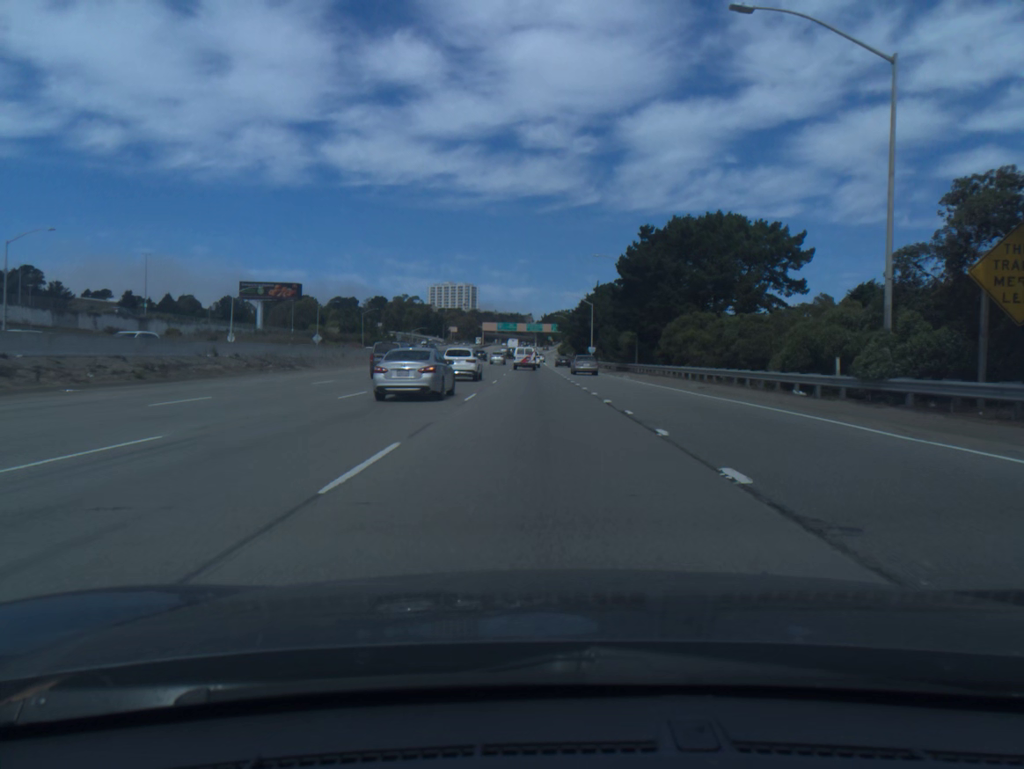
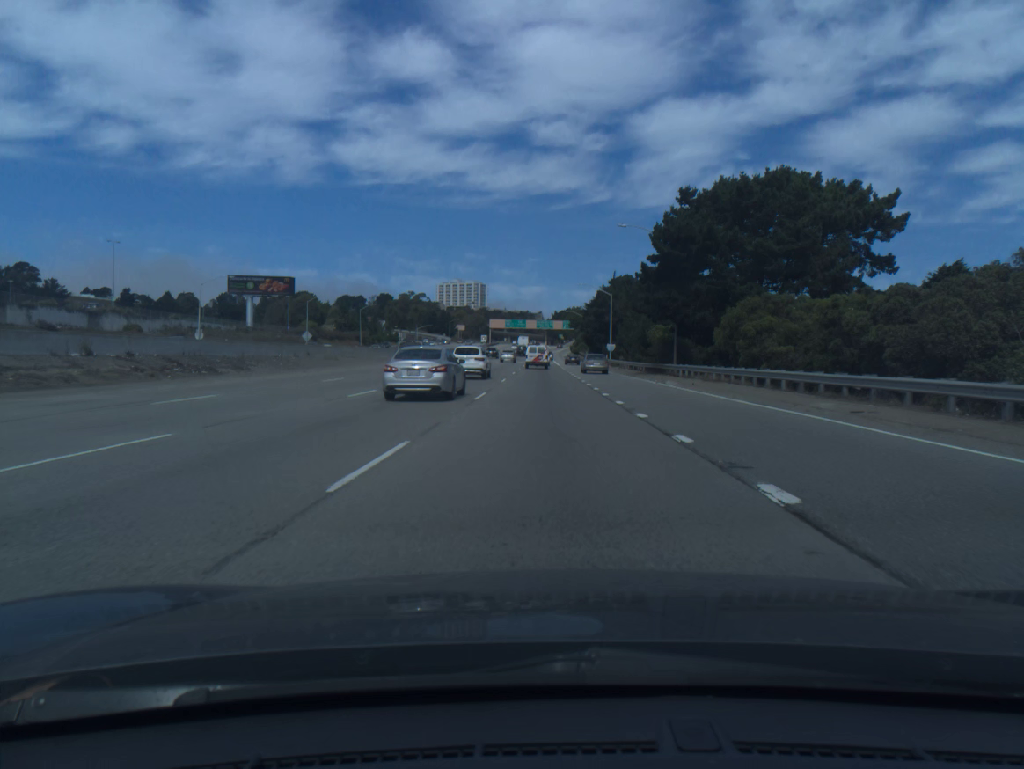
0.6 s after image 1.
(-0.1, +14.6) m; -1°
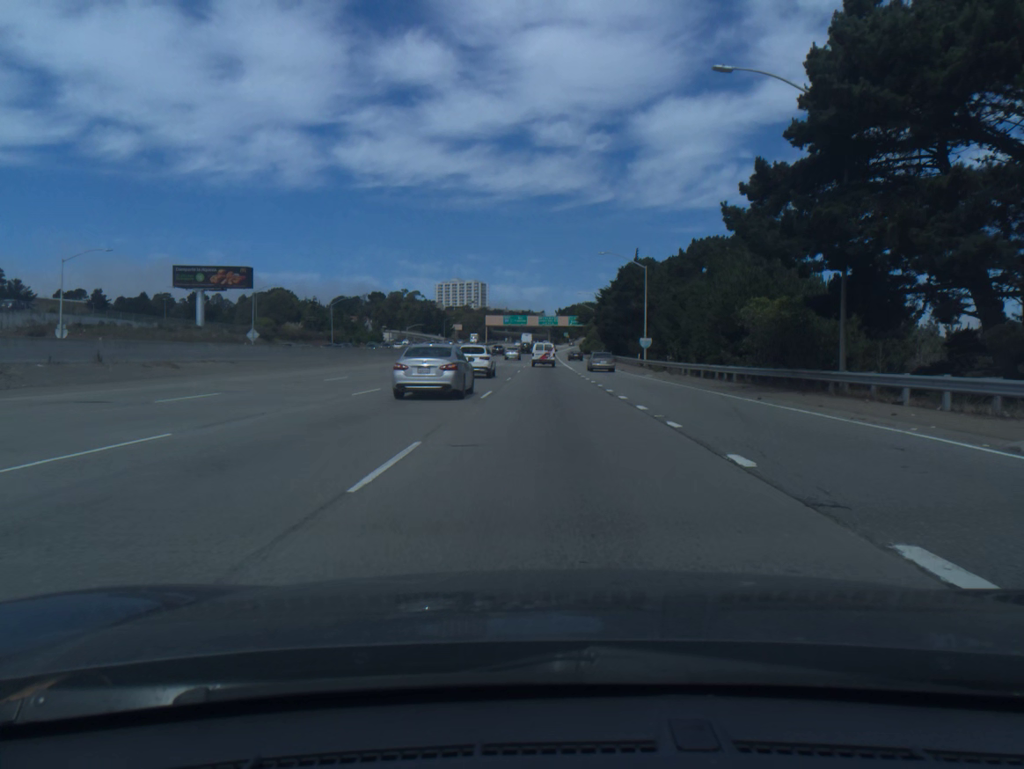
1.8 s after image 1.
(-0.1, +29.5) m; 0°
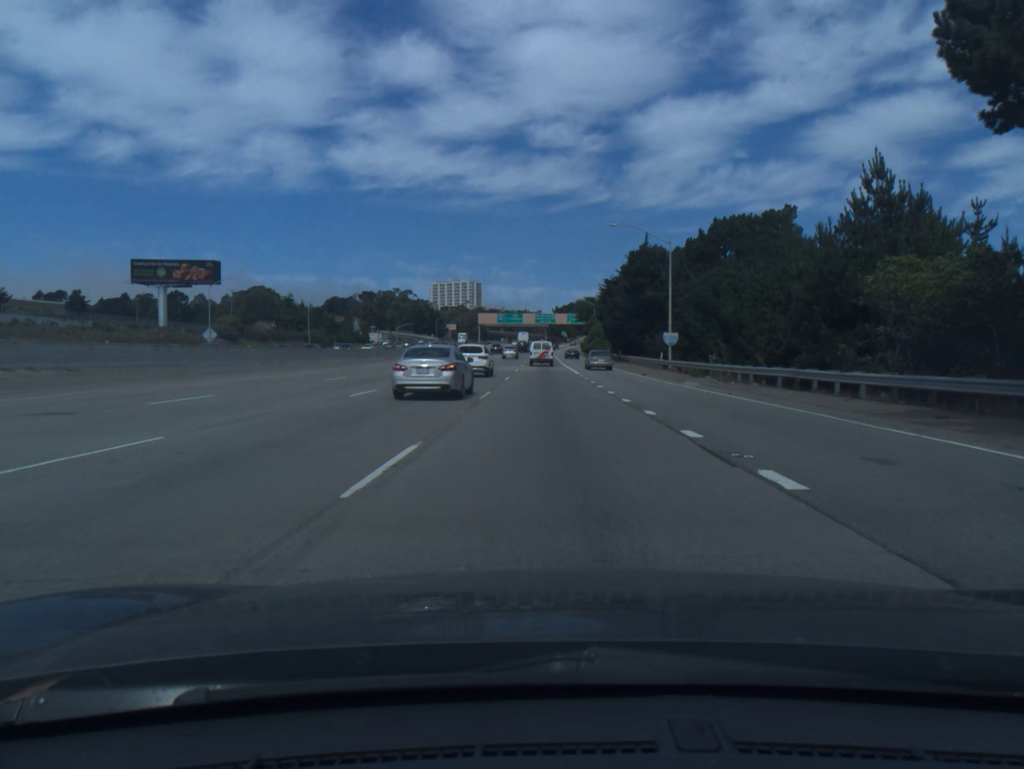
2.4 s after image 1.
(0.0, +14.8) m; 0°
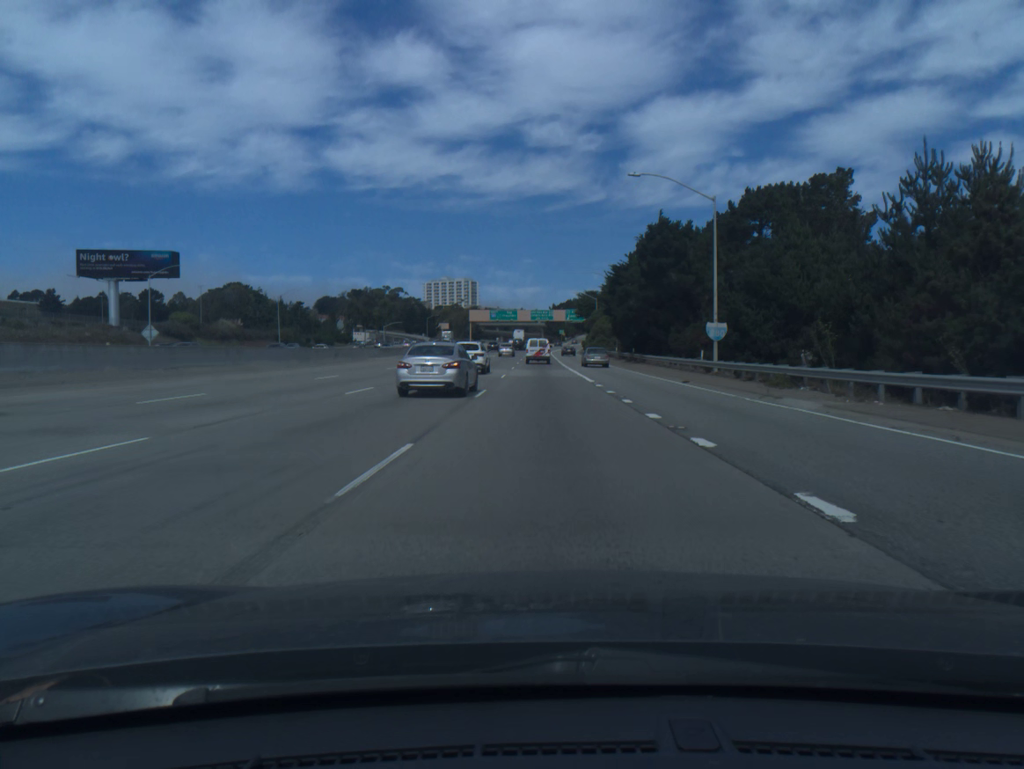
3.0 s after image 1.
(0.0, +14.8) m; 0°
